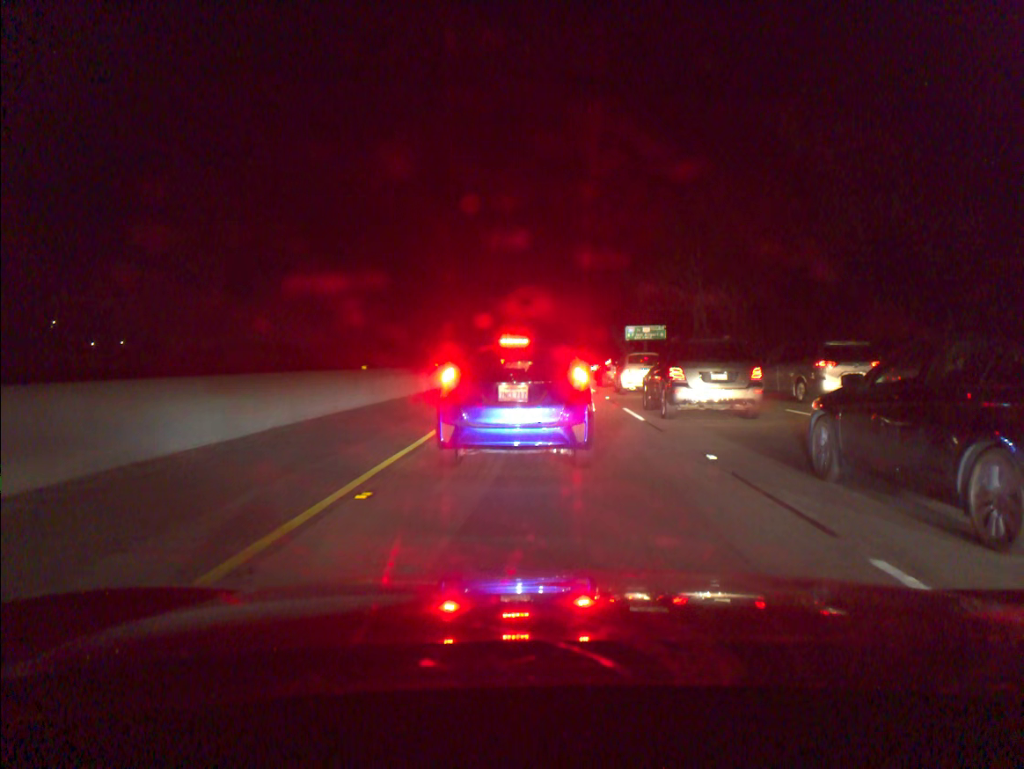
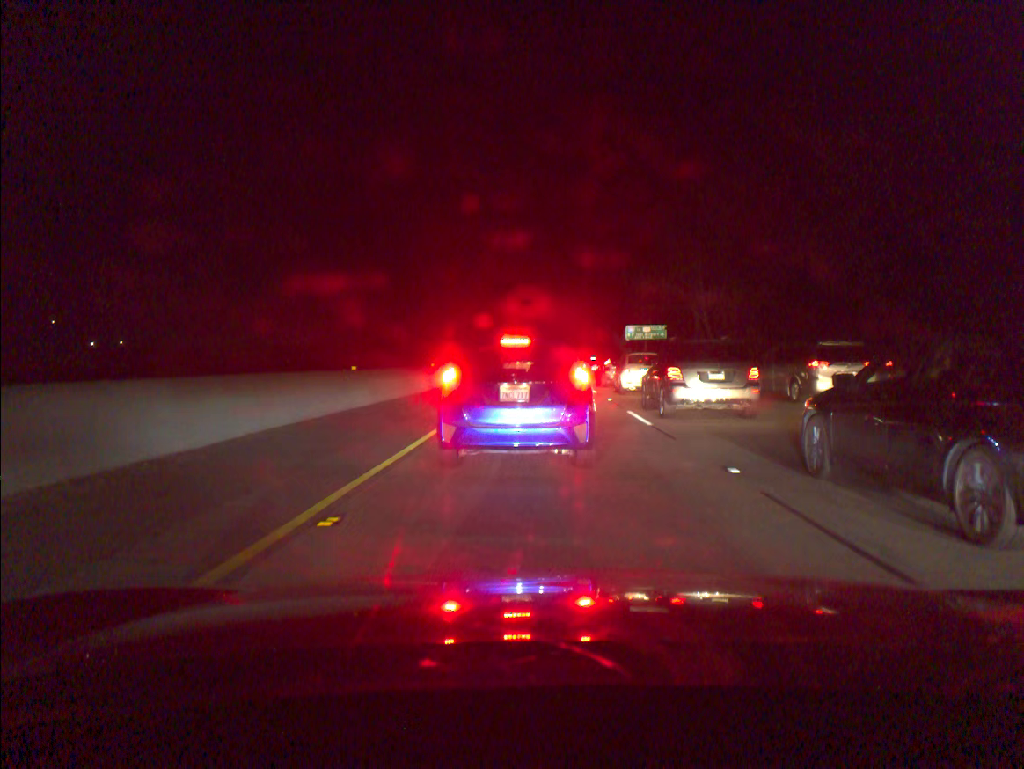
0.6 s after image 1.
(0.0, +1.1) m; 0°
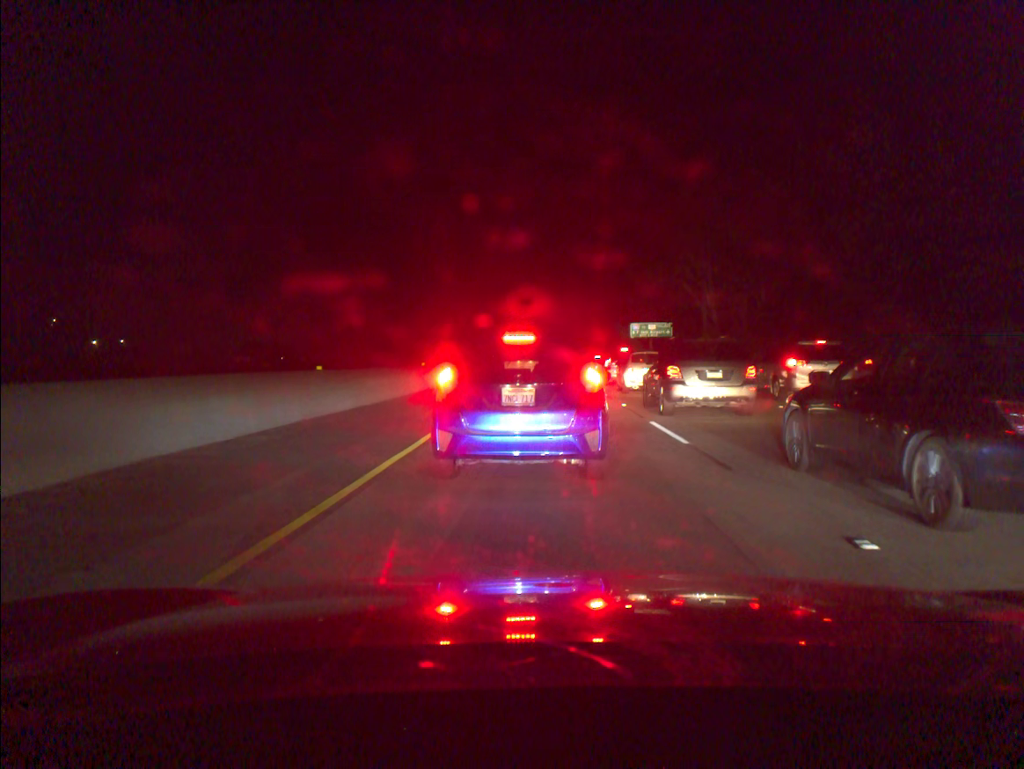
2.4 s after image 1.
(0.0, +3.3) m; 0°
